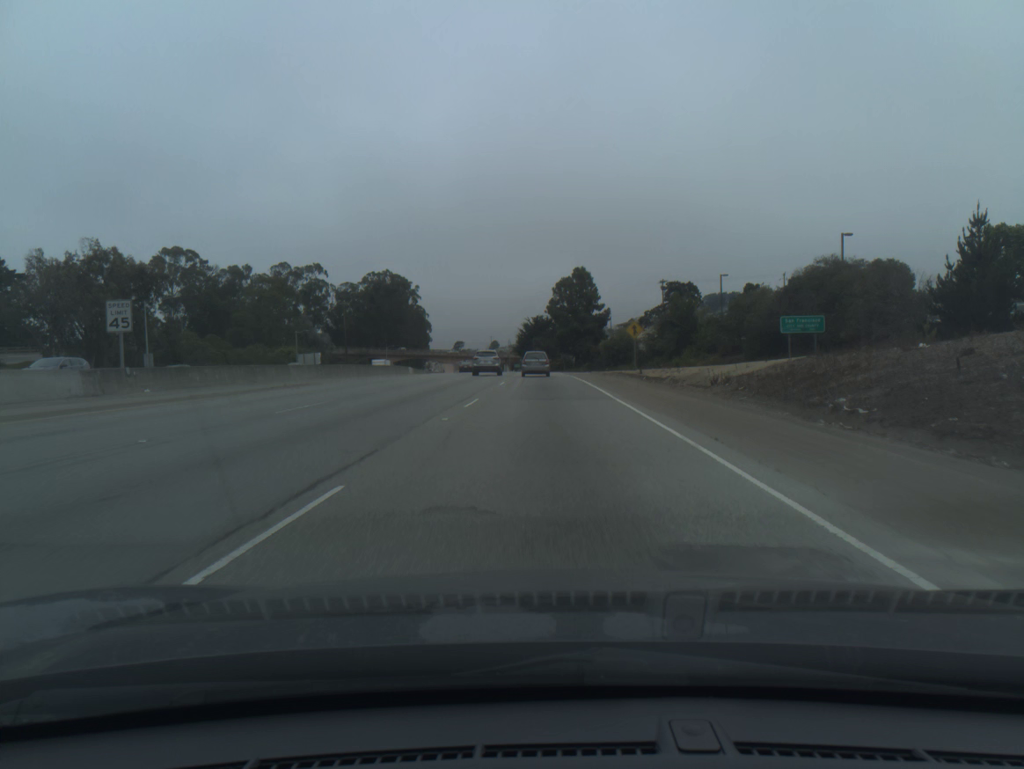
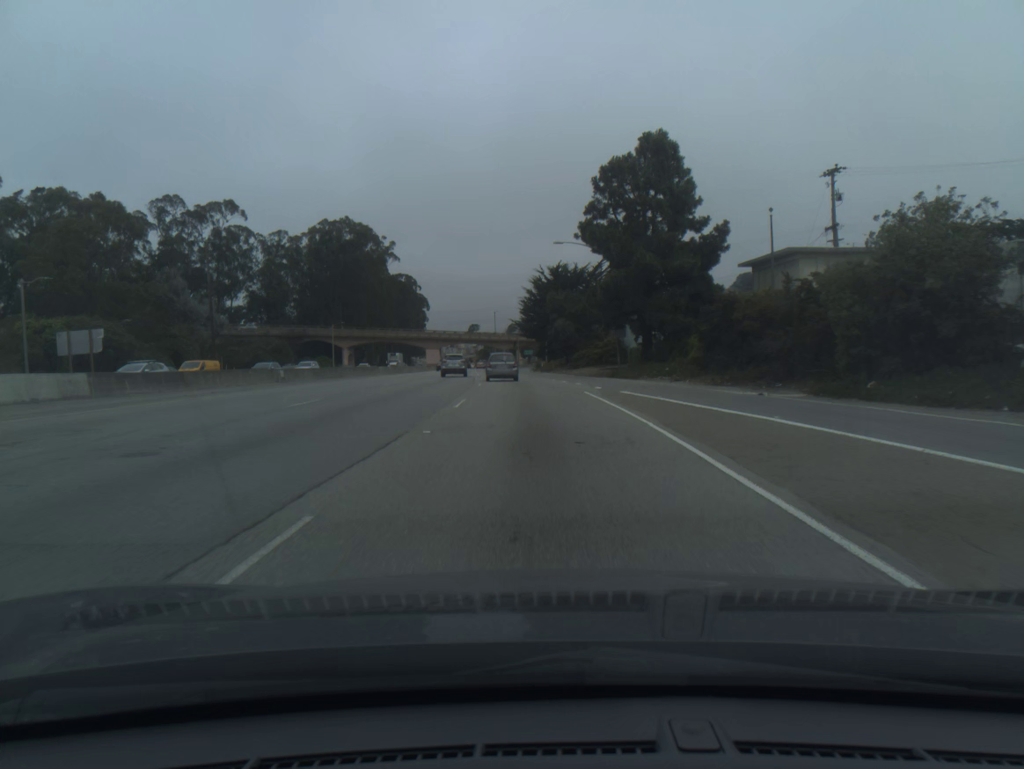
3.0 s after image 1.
(-0.2, +74.4) m; -1°
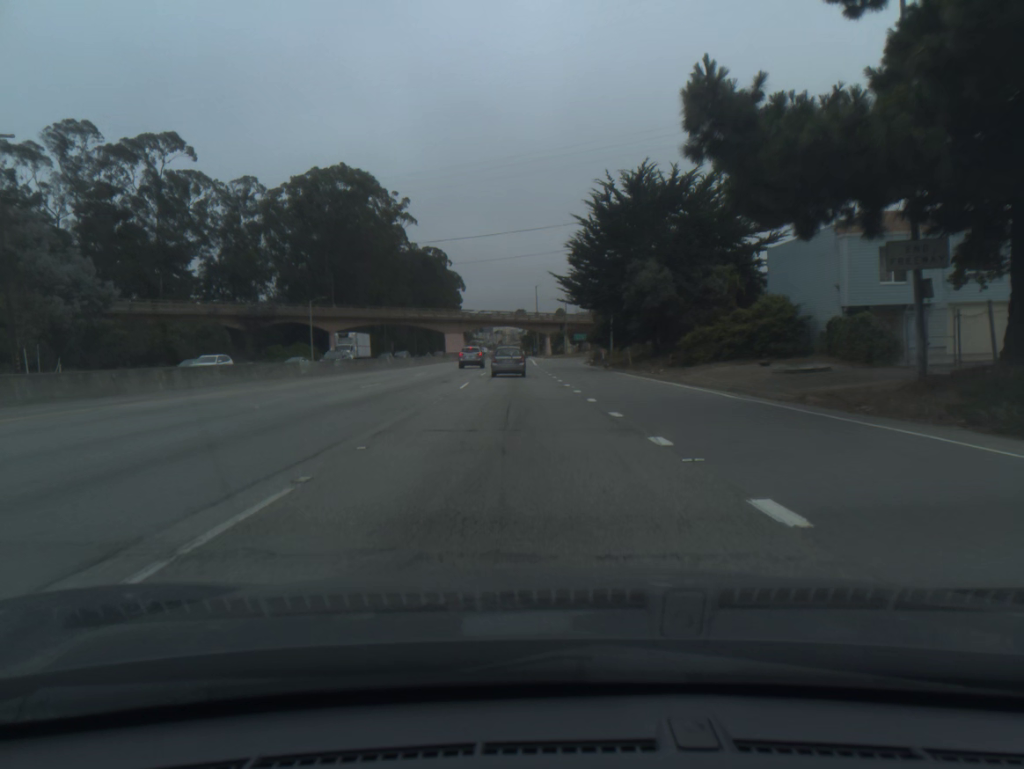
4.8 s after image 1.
(-1.2, +42.6) m; -4°
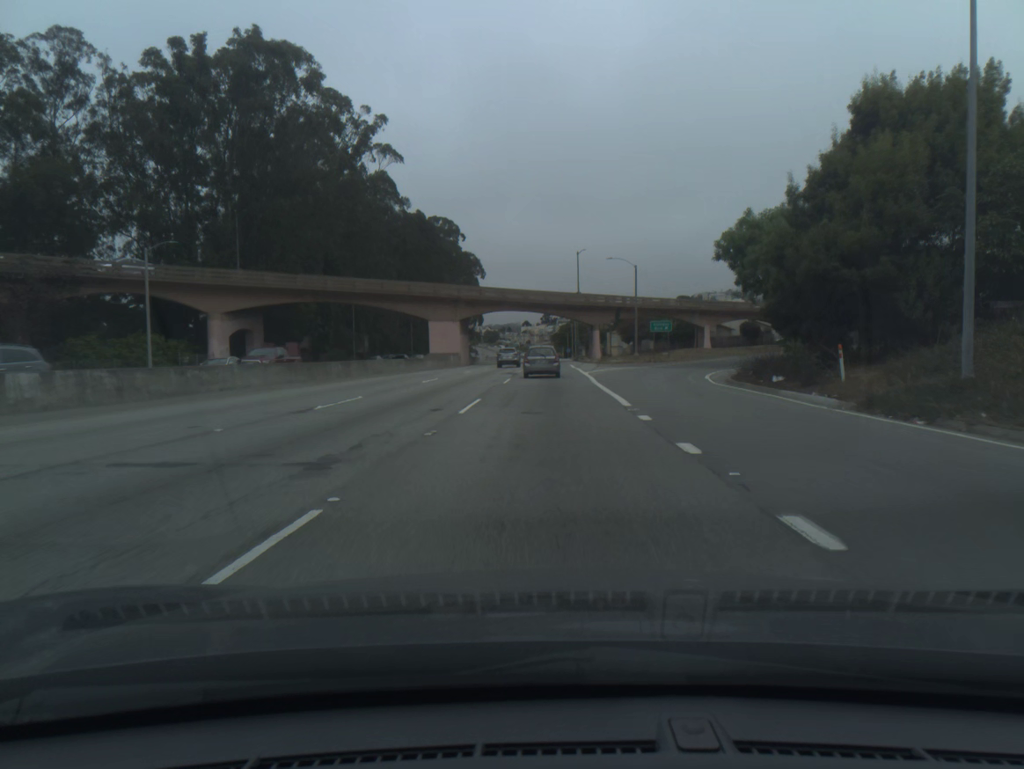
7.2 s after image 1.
(-1.8, +54.7) m; -2°
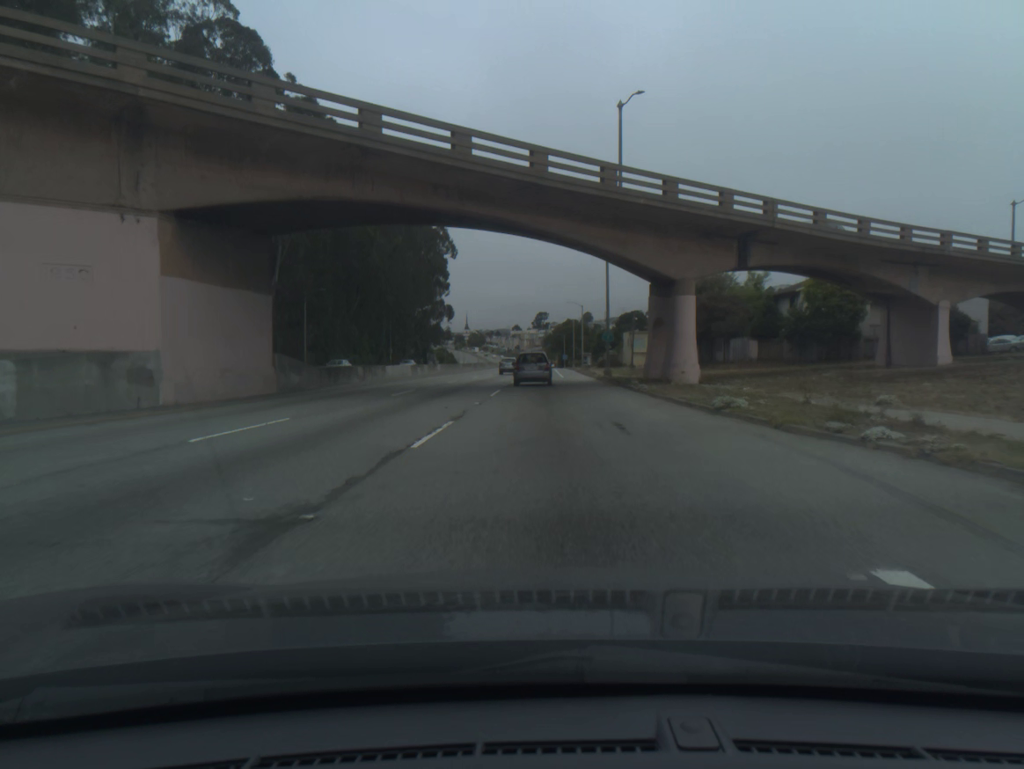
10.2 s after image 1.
(+0.6, +65.0) m; +1°
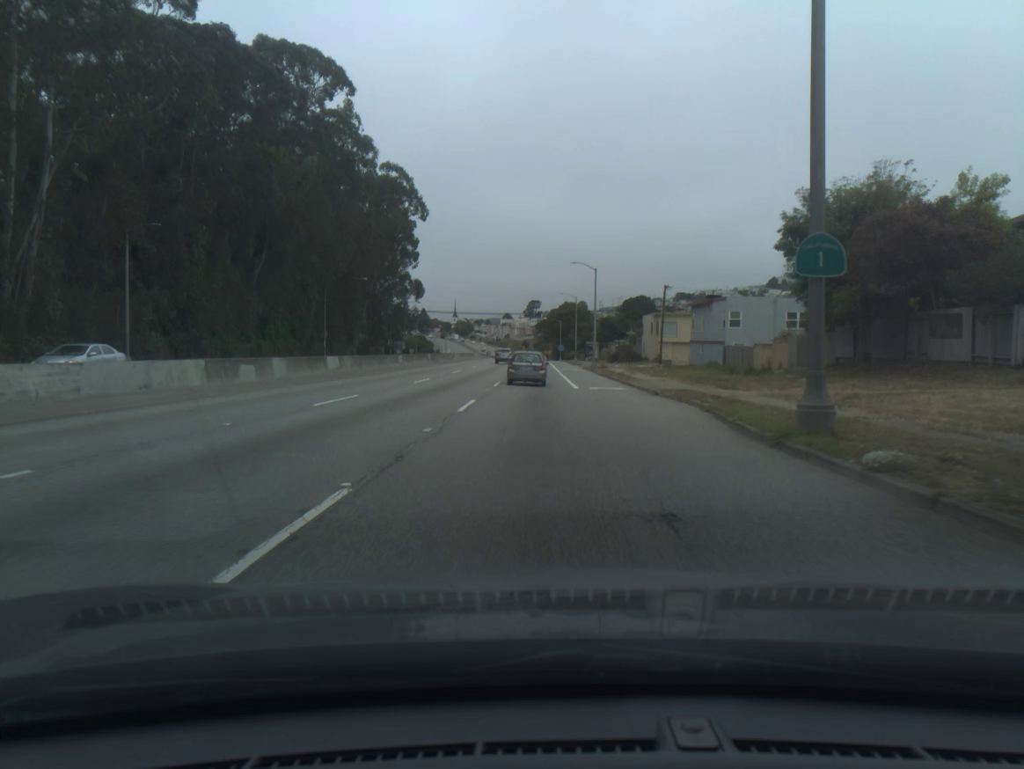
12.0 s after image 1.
(+0.2, +37.5) m; +1°
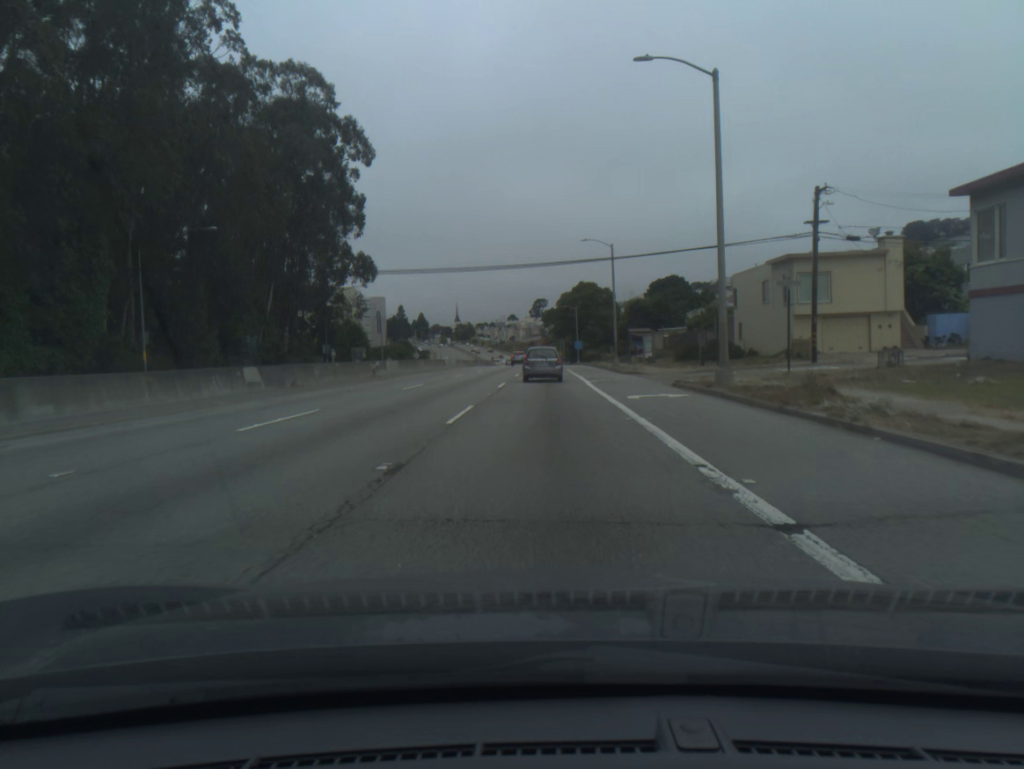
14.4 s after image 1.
(-0.1, +48.7) m; 0°
